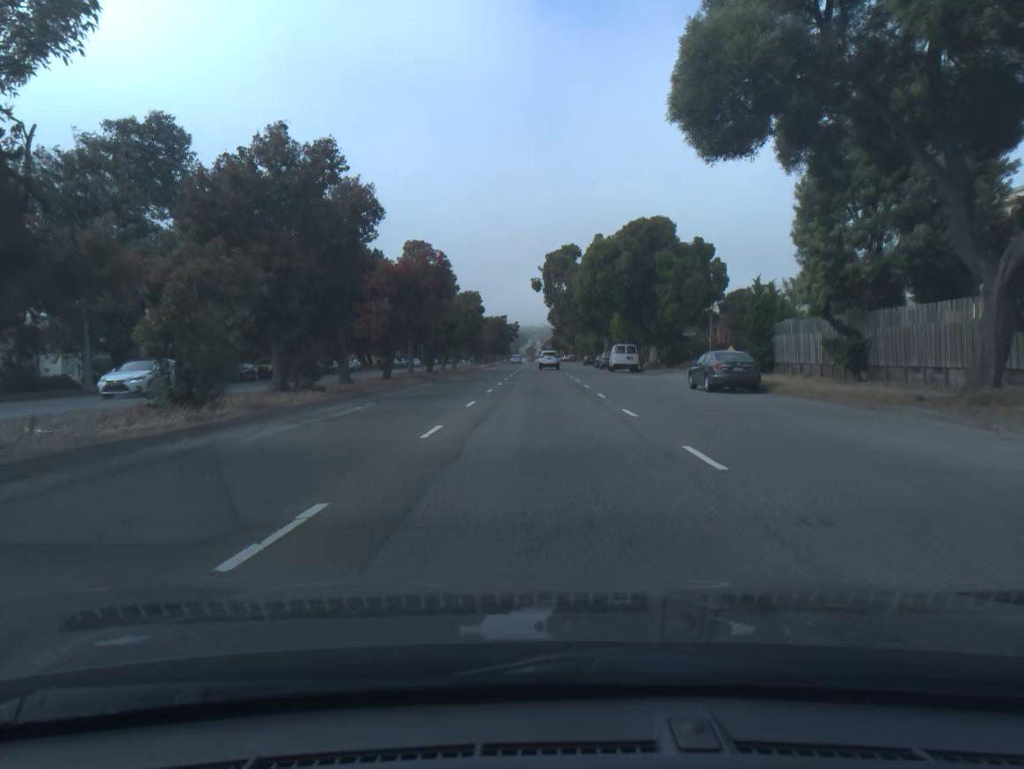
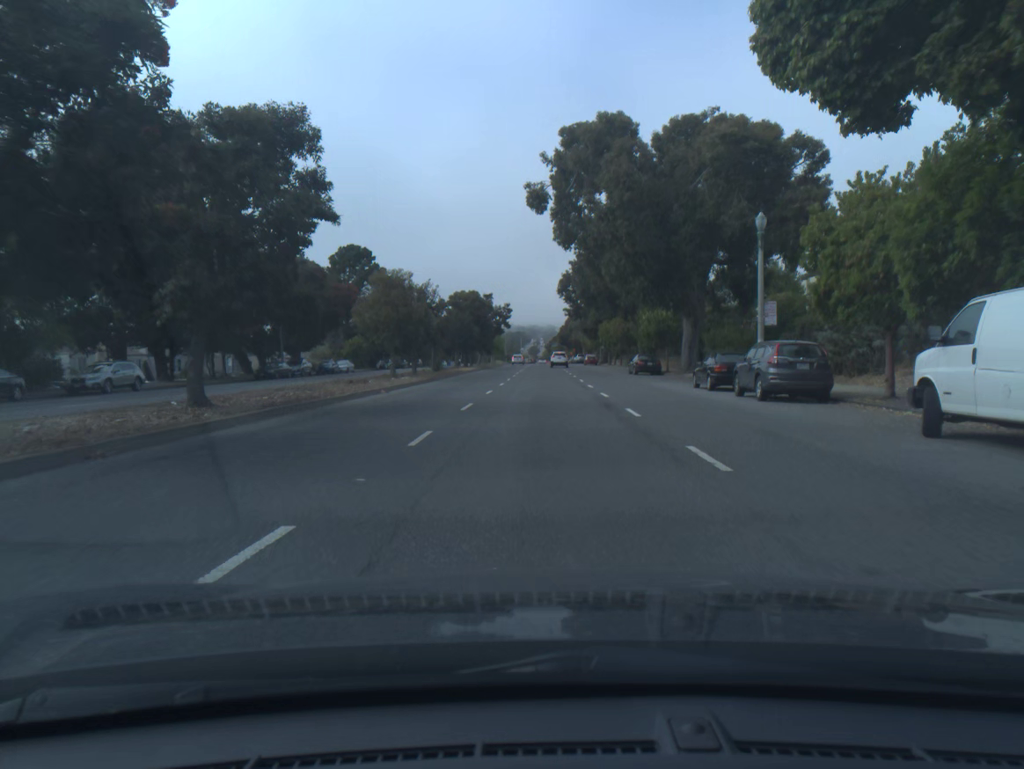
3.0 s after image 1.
(-0.1, +52.1) m; 0°
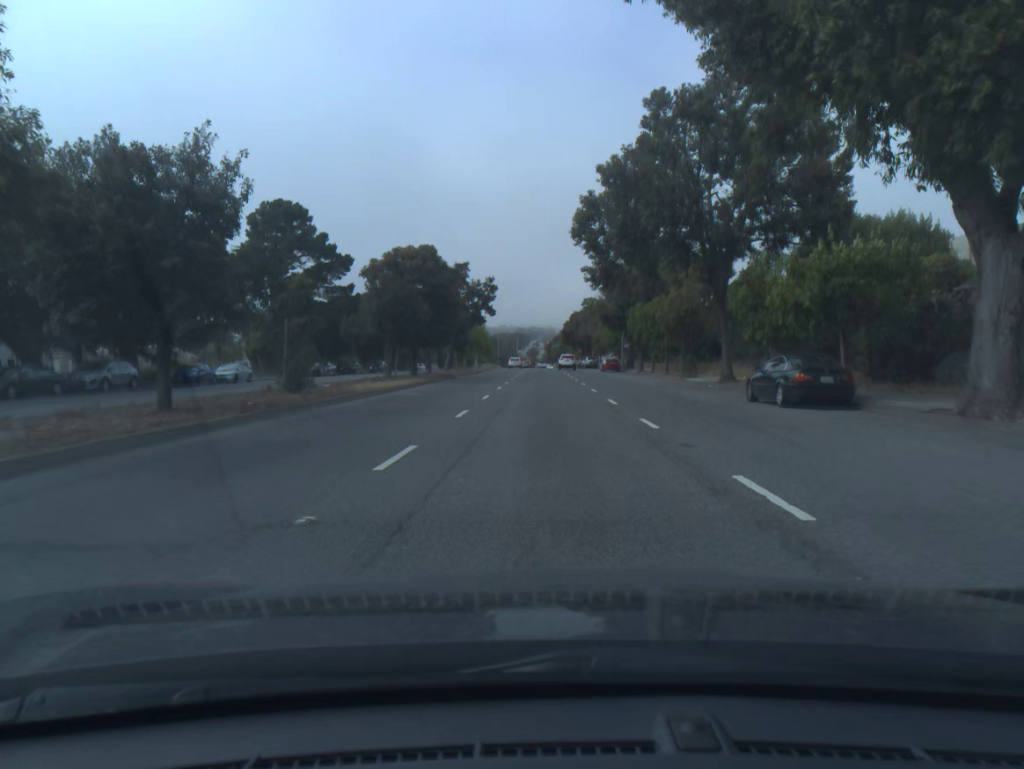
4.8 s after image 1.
(0.0, +31.2) m; 0°
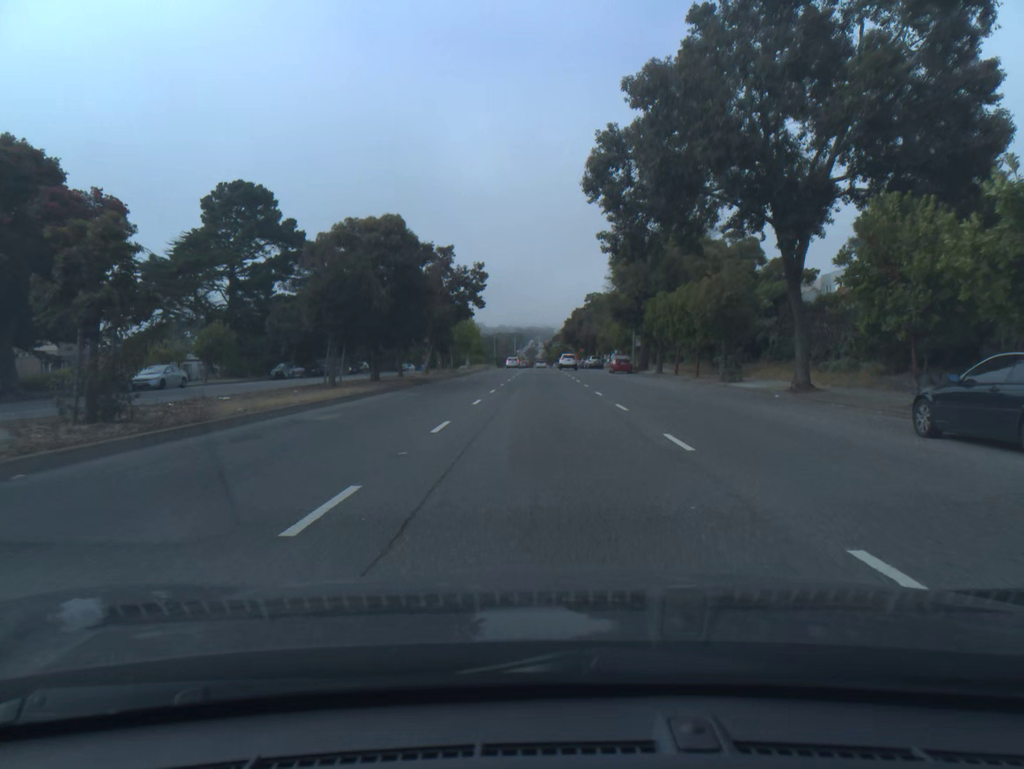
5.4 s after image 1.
(0.0, +10.4) m; 0°
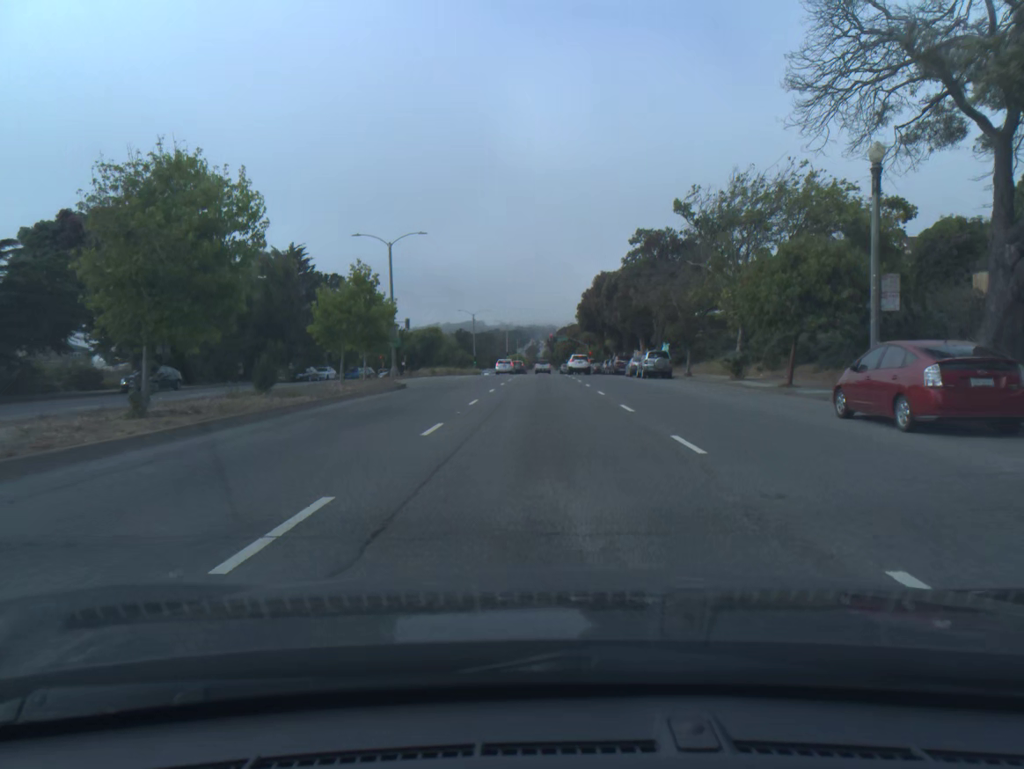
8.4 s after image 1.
(+0.1, +51.9) m; 0°
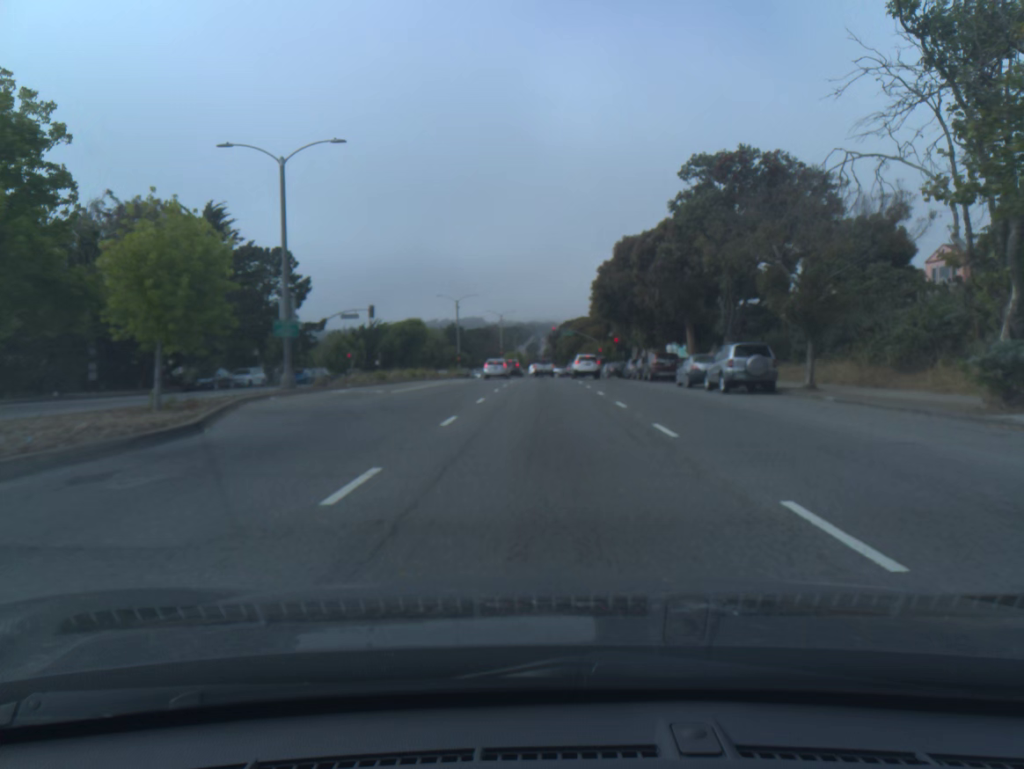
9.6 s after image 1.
(0.0, +20.2) m; 0°
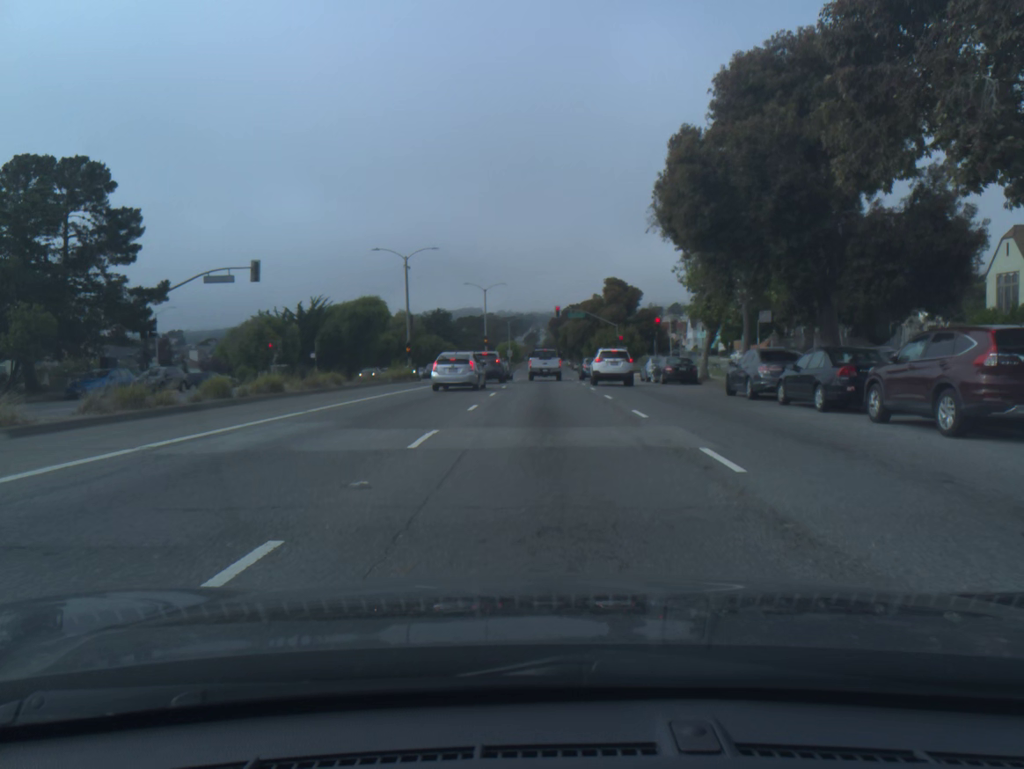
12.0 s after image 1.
(0.0, +32.8) m; 0°
